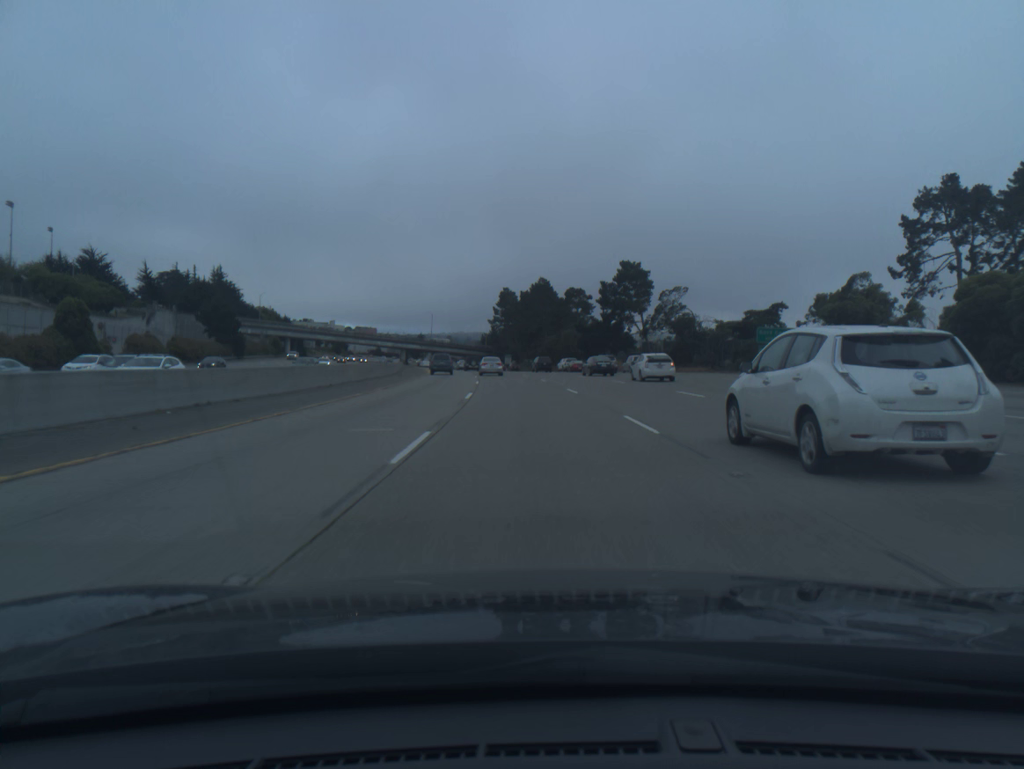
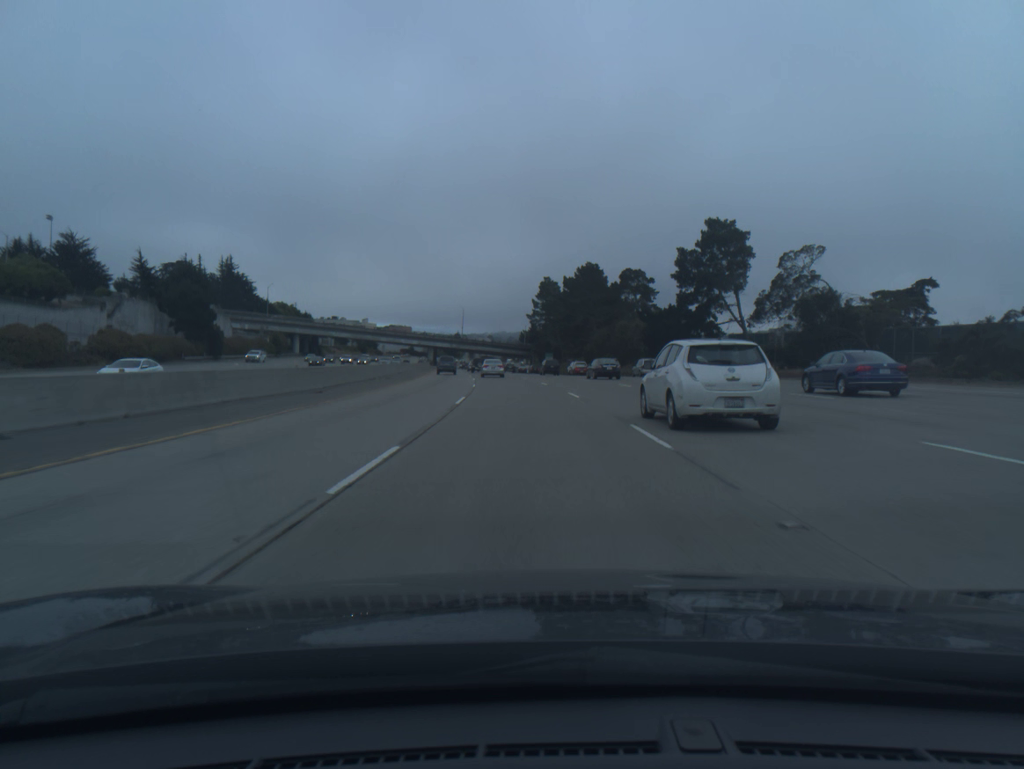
(-0.8, +31.3) m; -3°
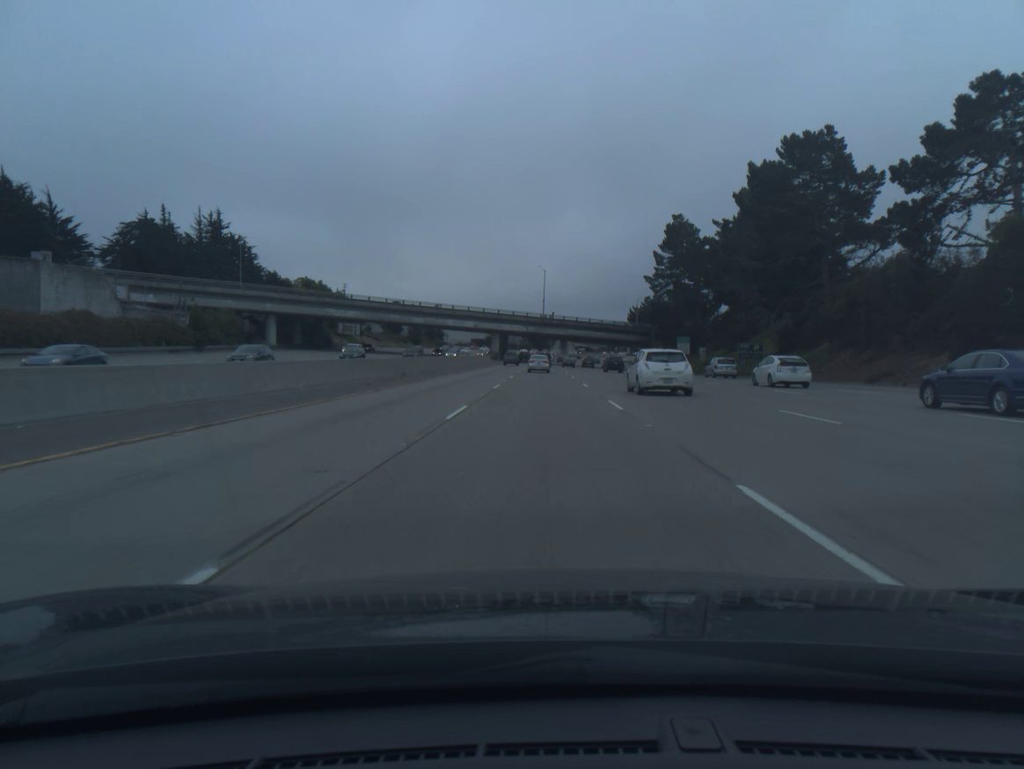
(-5.5, +79.5) m; -7°
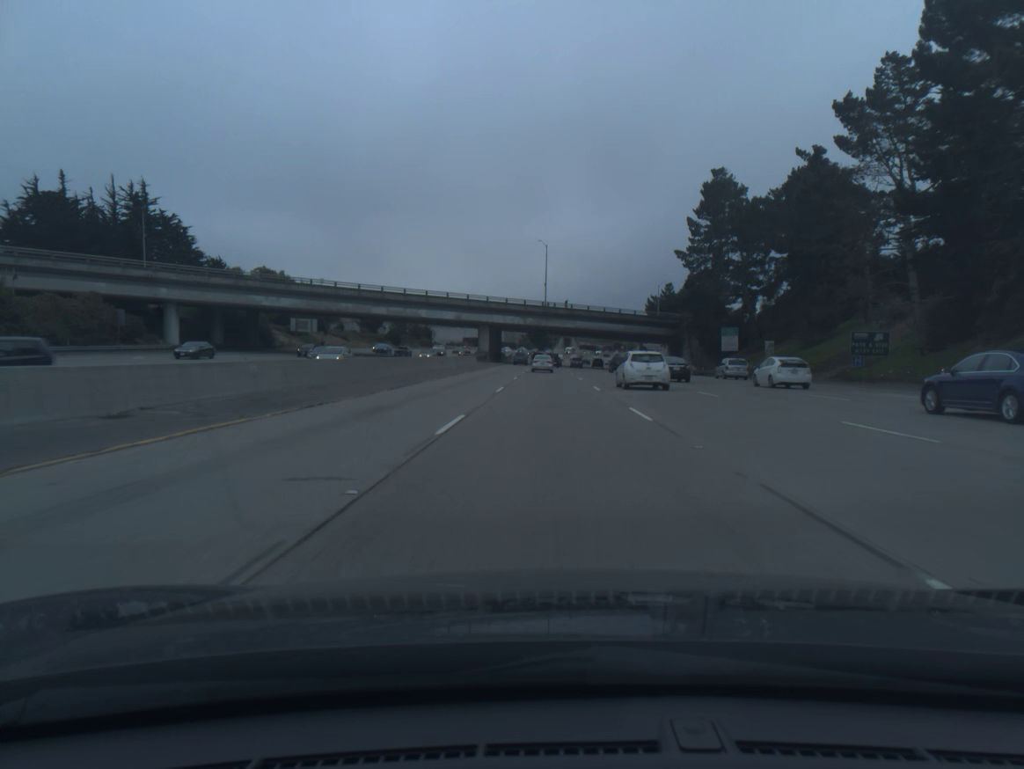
(-0.1, +32.2) m; 0°
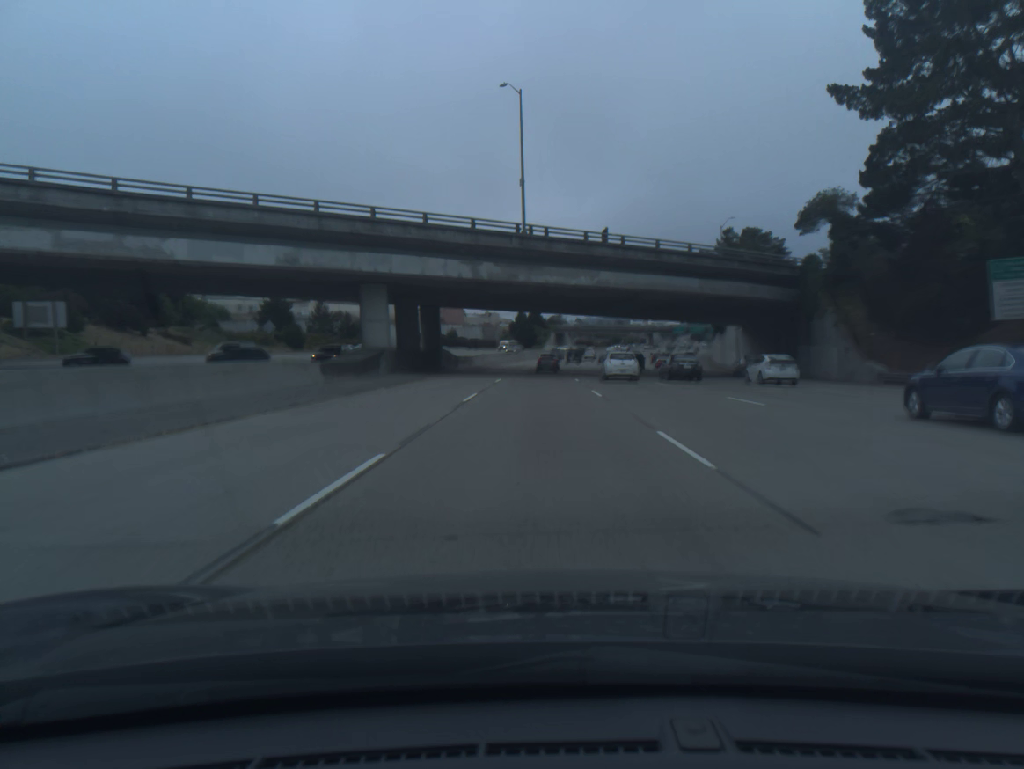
(+0.5, +65.0) m; +1°
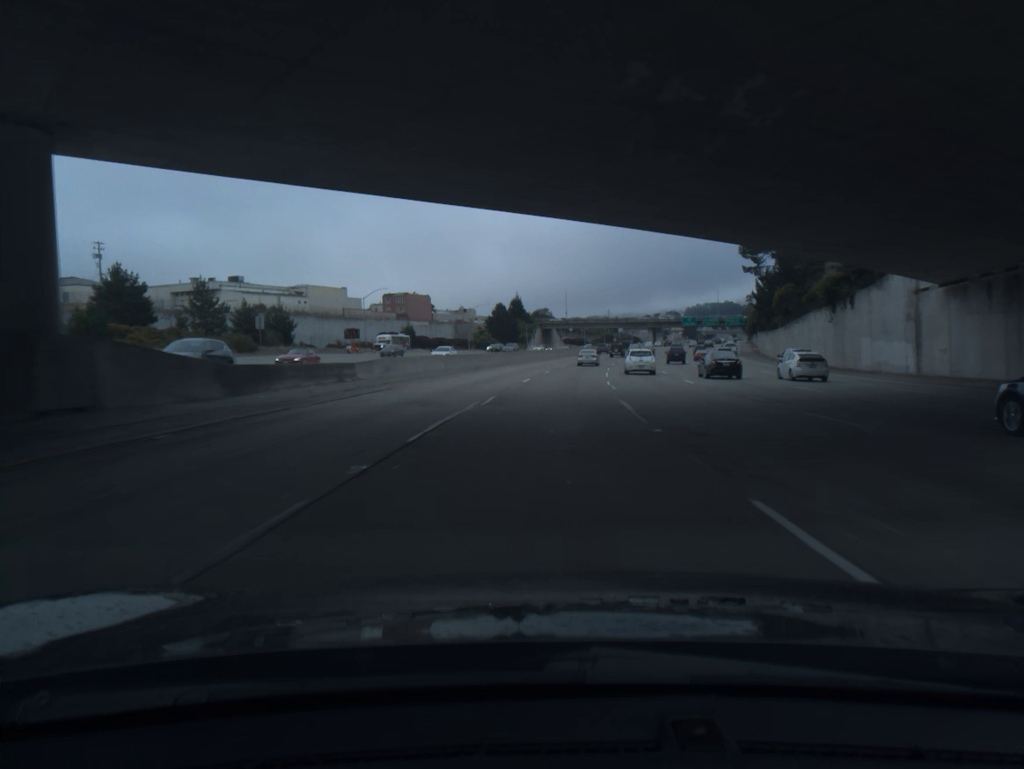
(0.0, +49.5) m; +1°
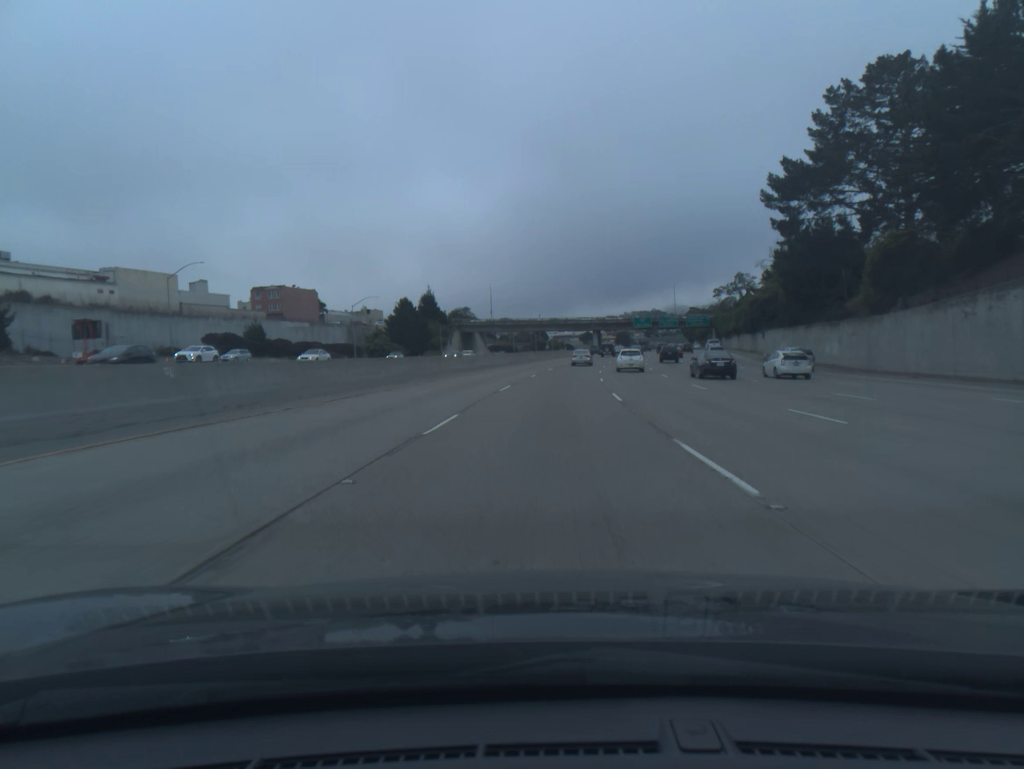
(+2.1, +50.1) m; +5°
